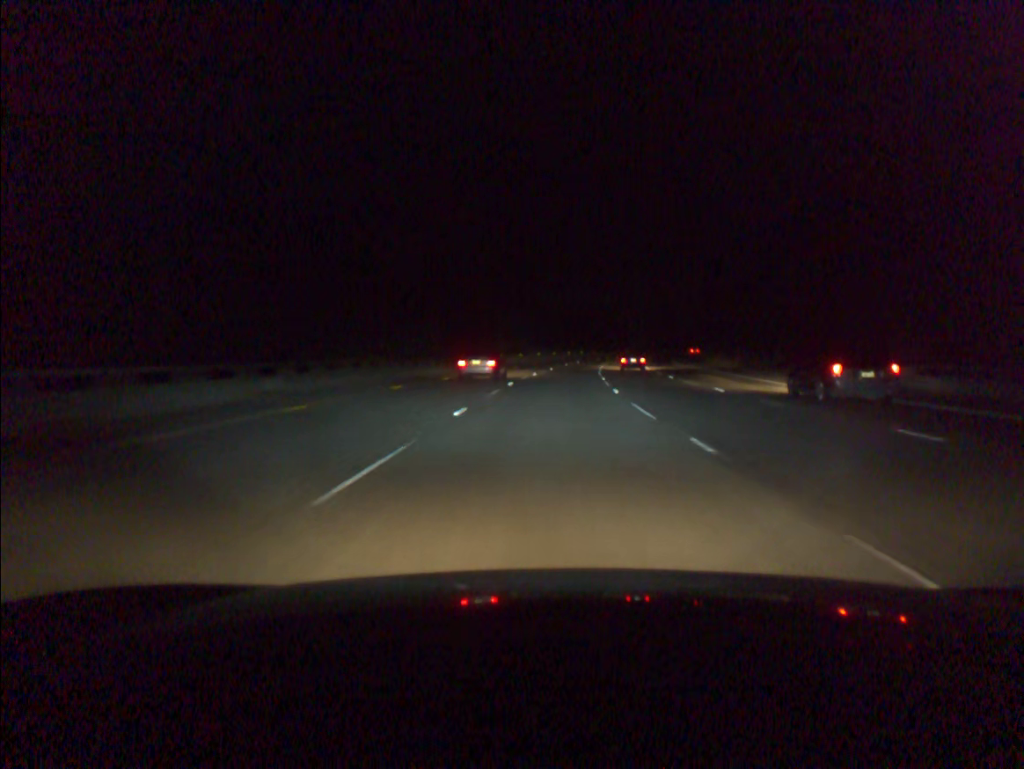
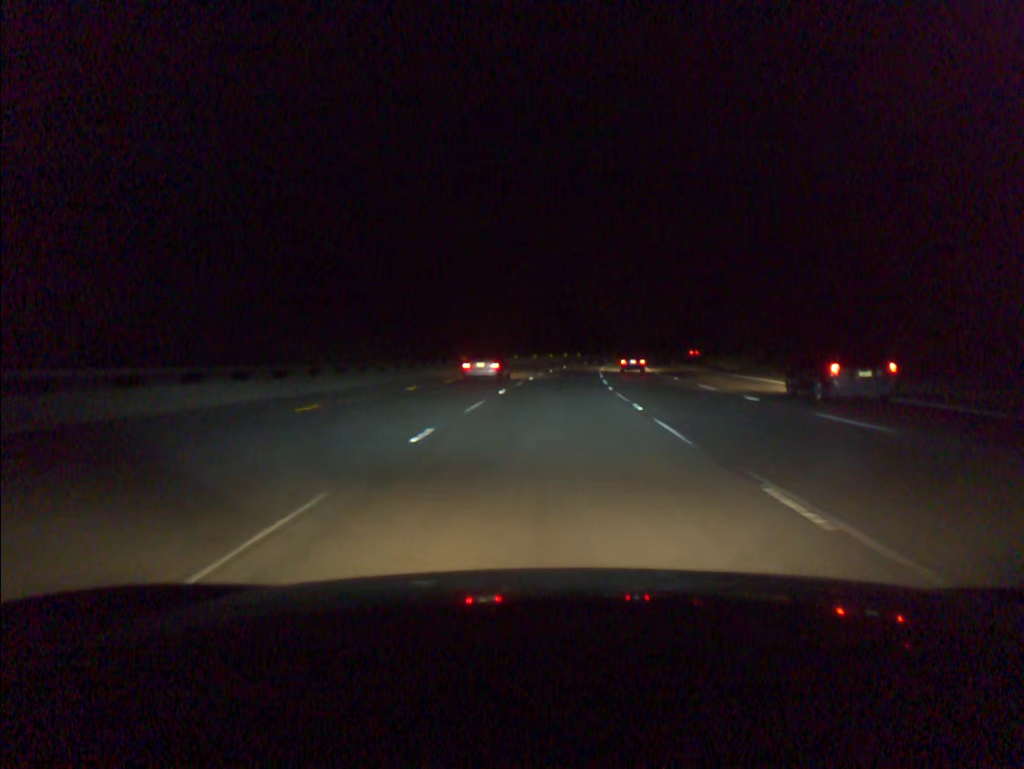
(+0.3, +19.0) m; +2°
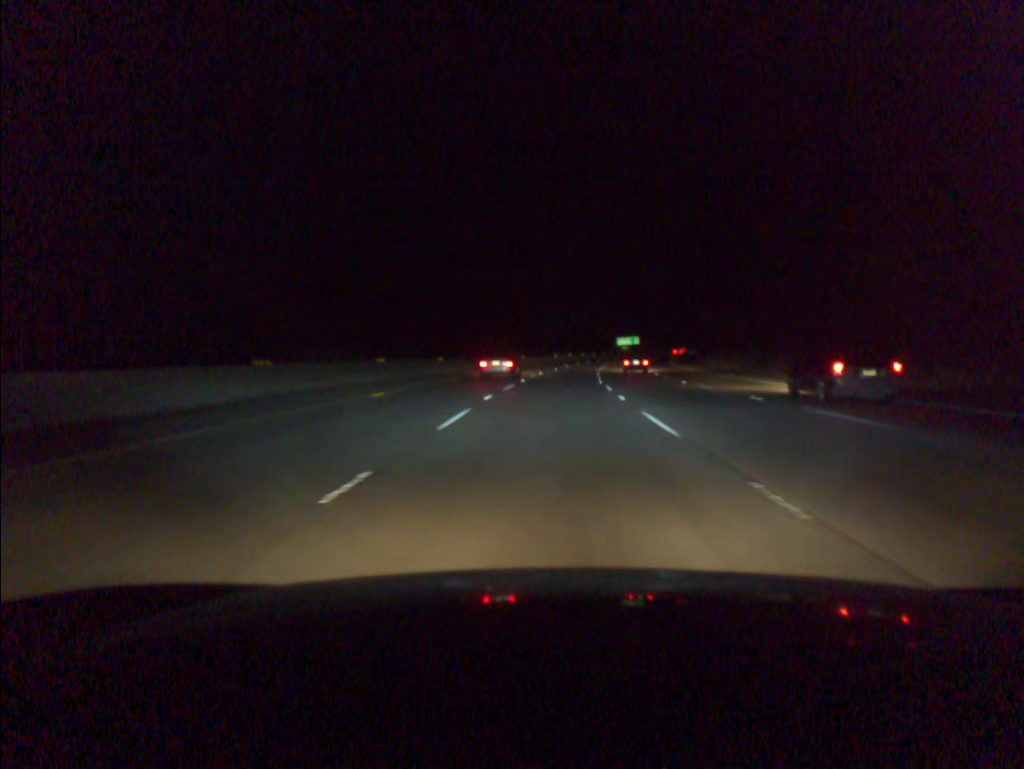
(+6.4, +94.7) m; +8°
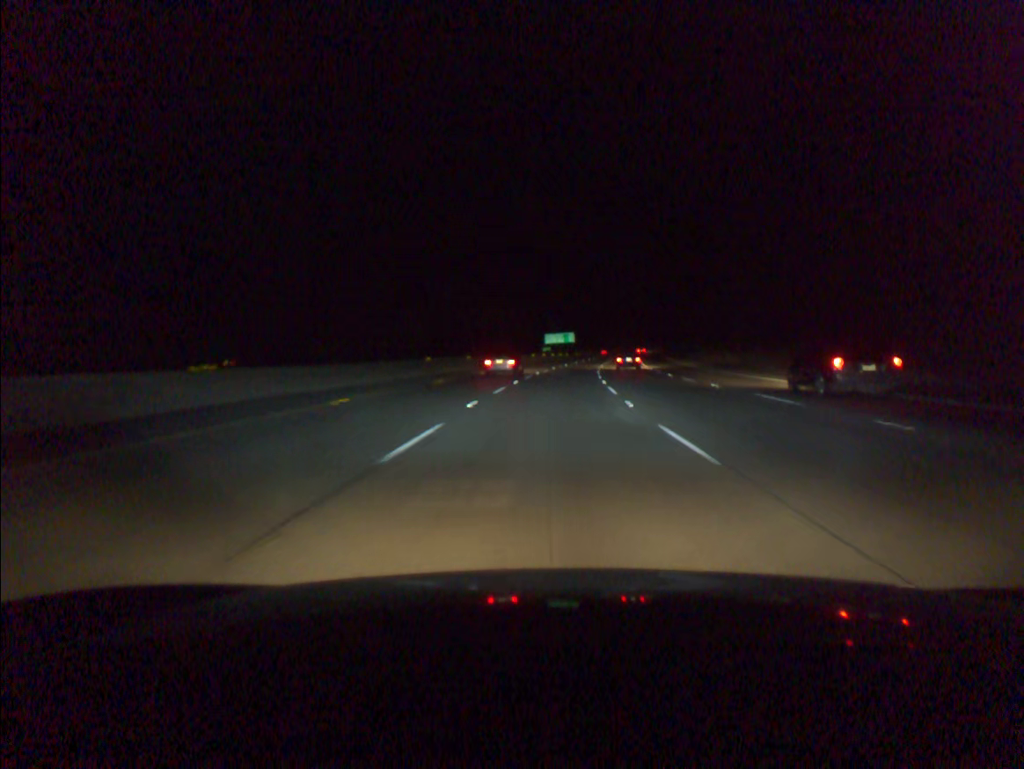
(+4.1, +75.9) m; +6°
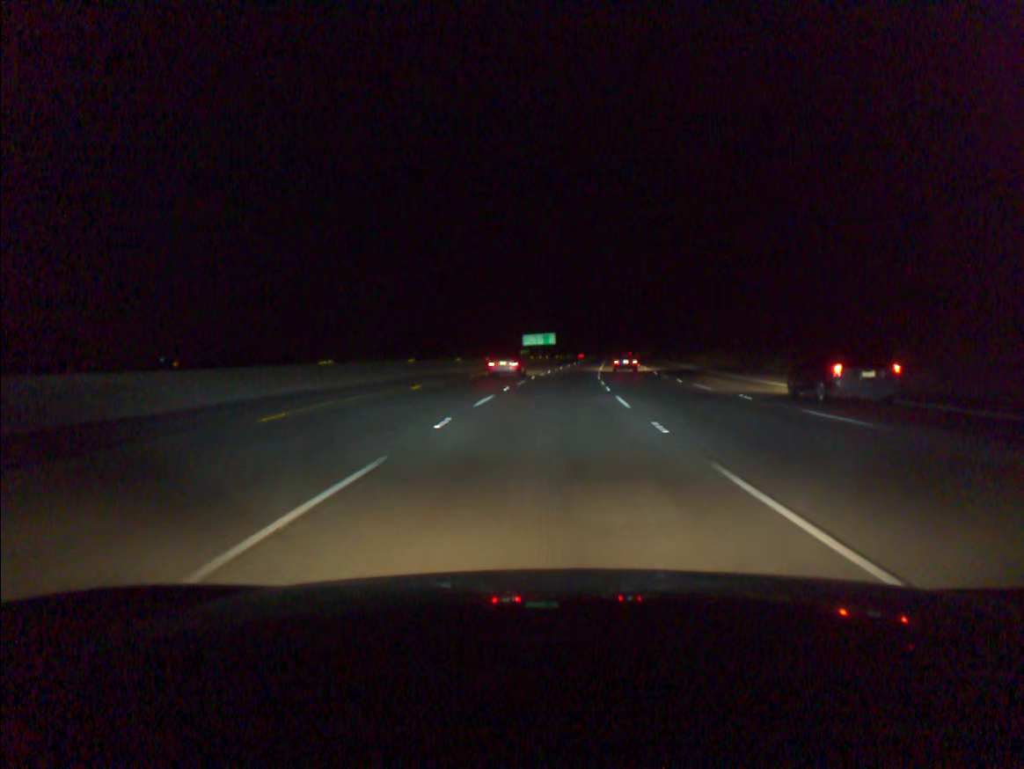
(+0.2, +19.0) m; +1°
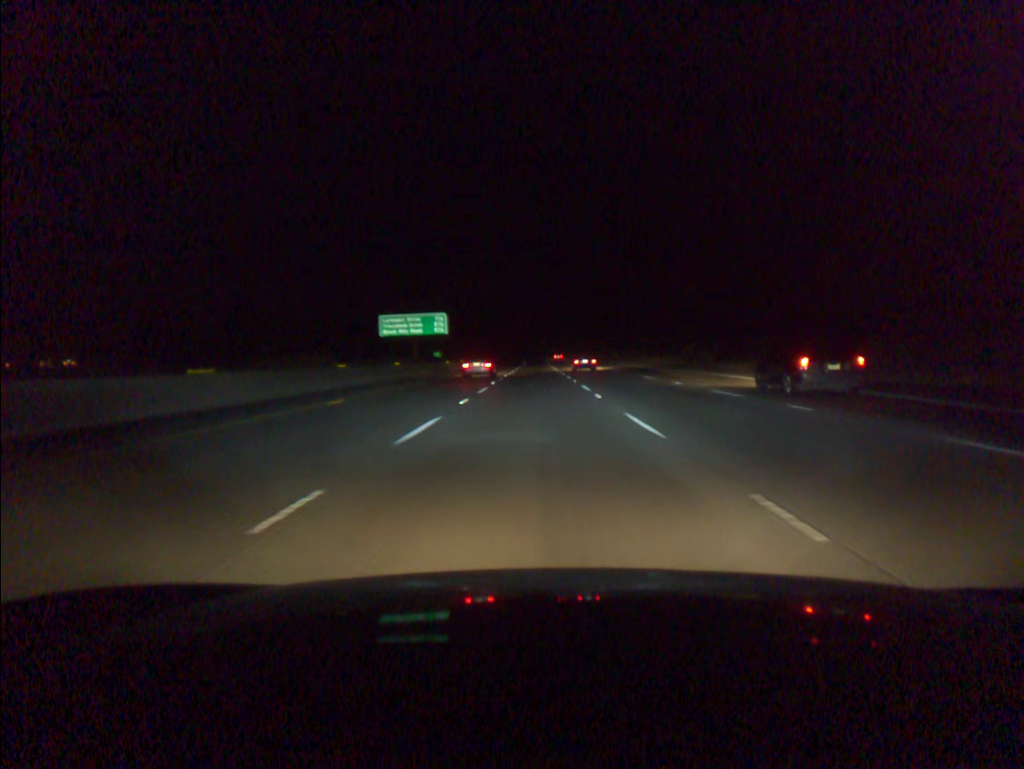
(+5.6, +95.0) m; +5°
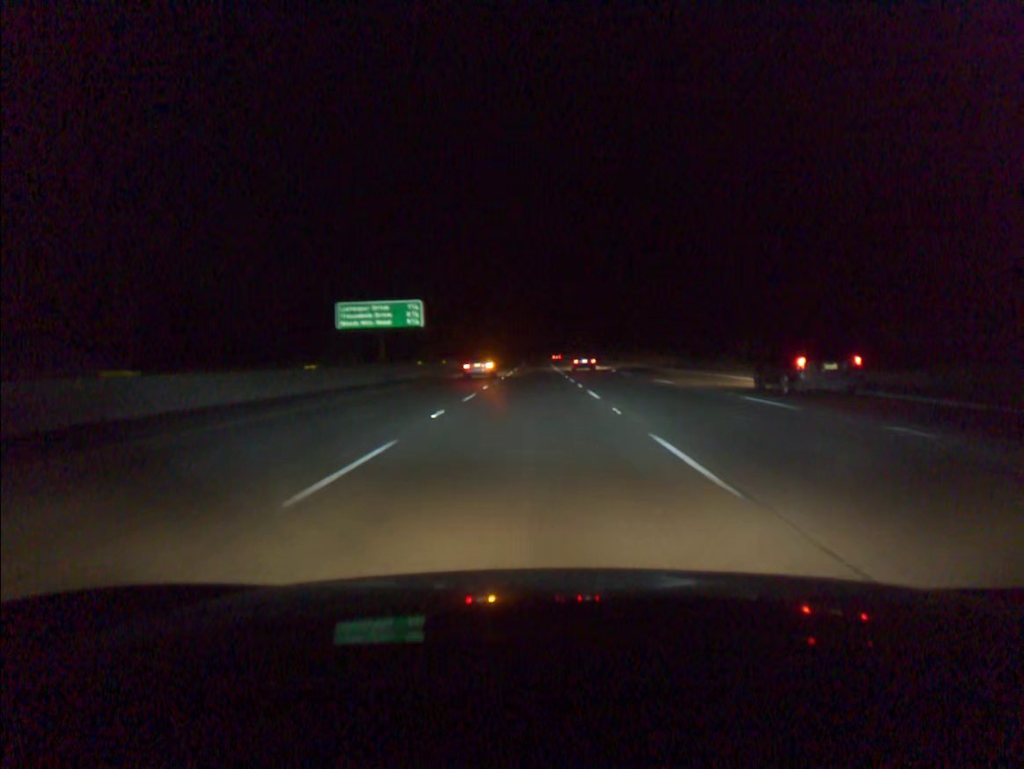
(0.0, +19.1) m; 0°
